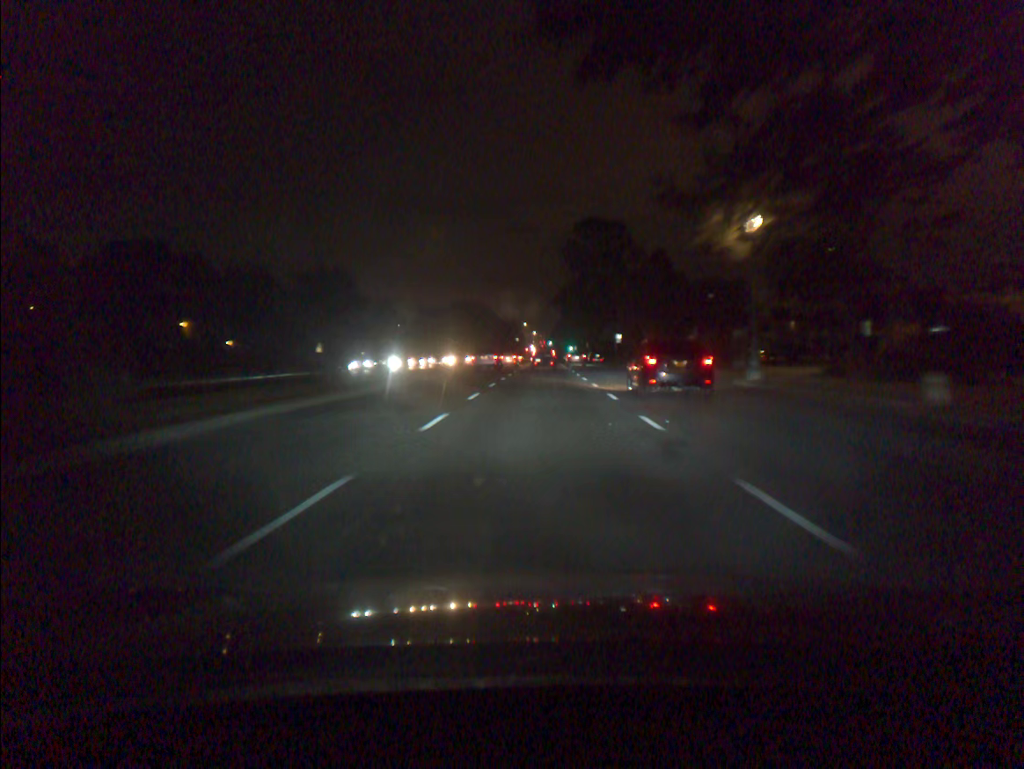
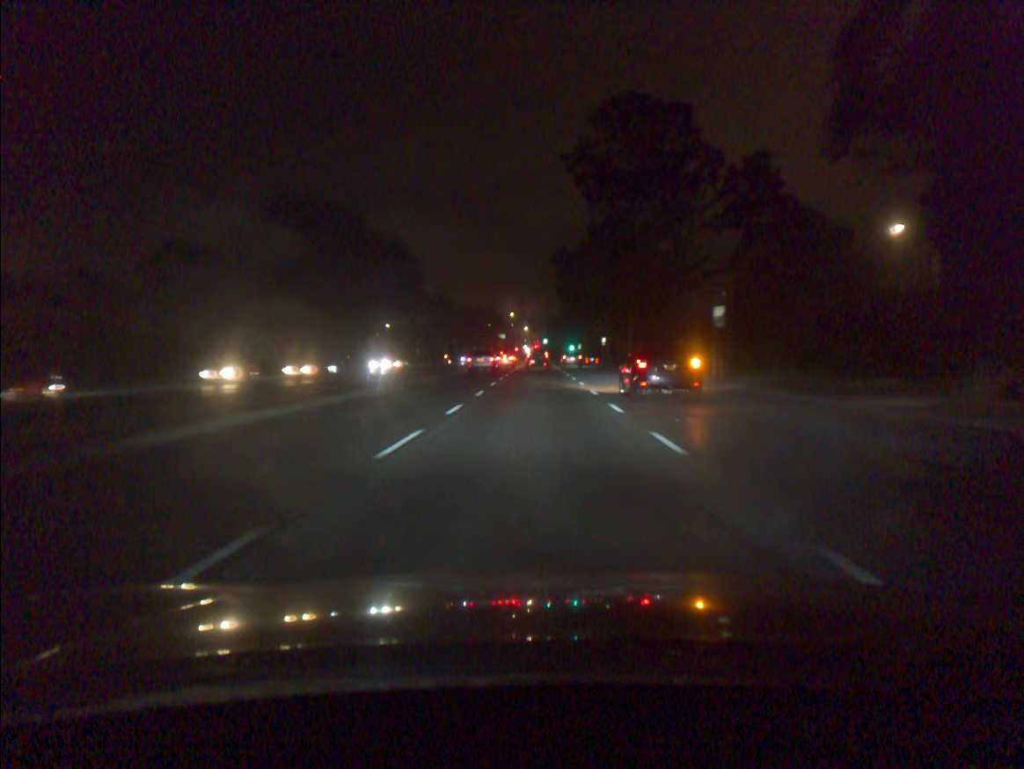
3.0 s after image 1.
(+0.4, +53.9) m; 0°
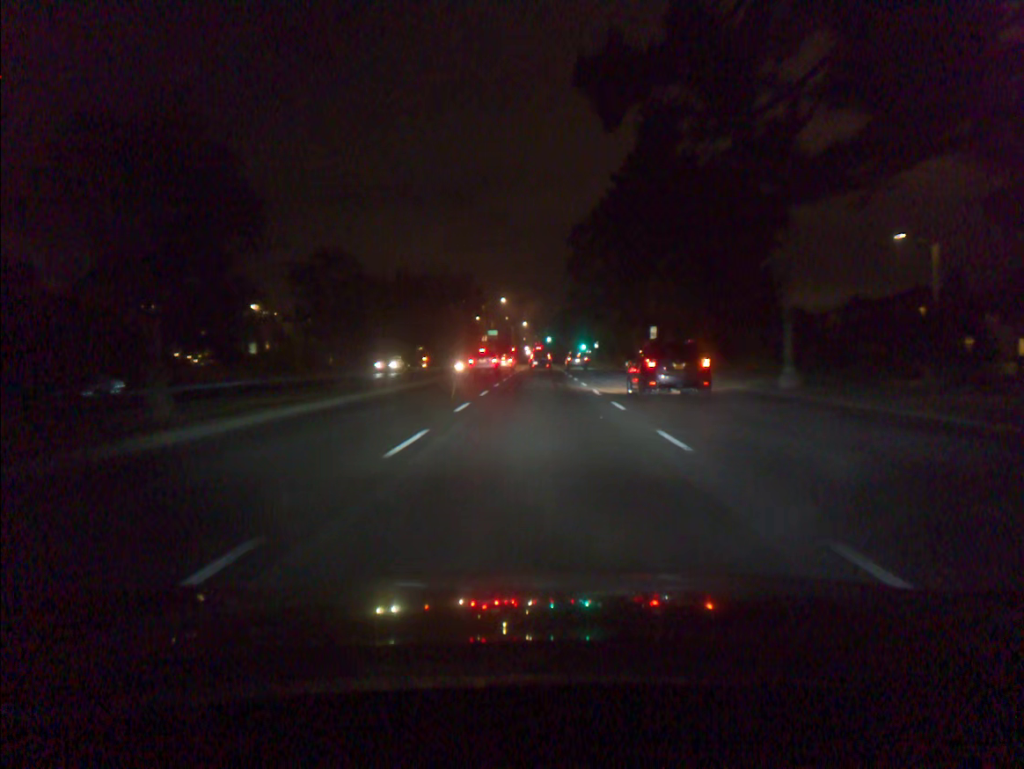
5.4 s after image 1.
(-0.1, +43.3) m; 0°
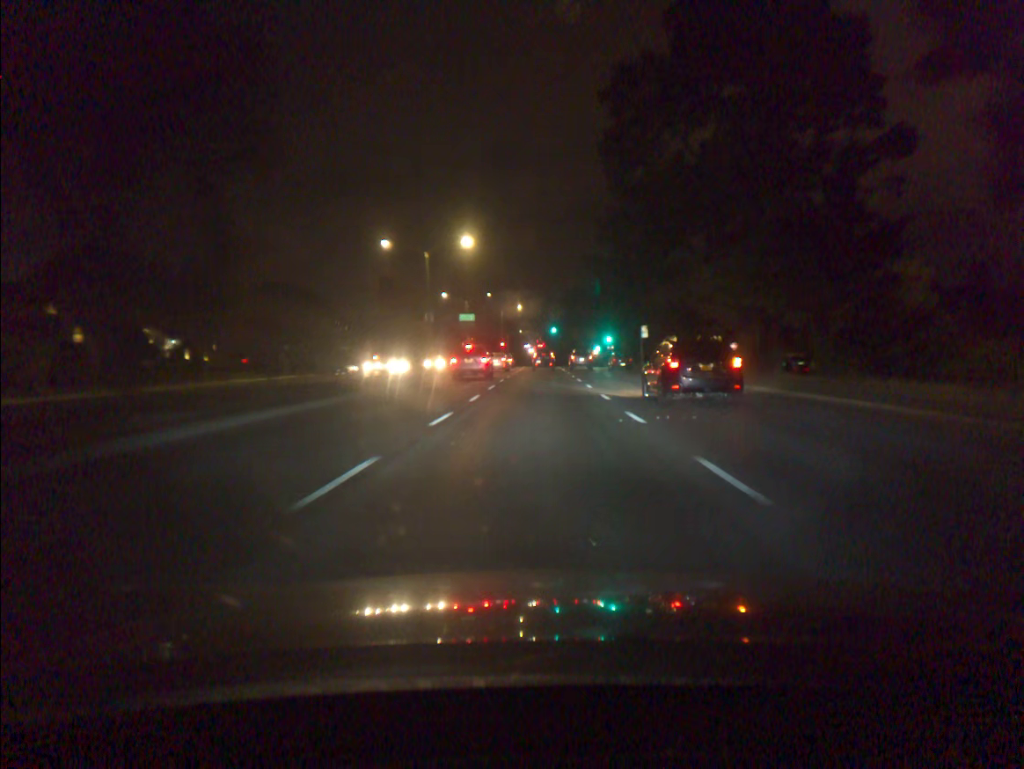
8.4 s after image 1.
(0.0, +54.2) m; 0°
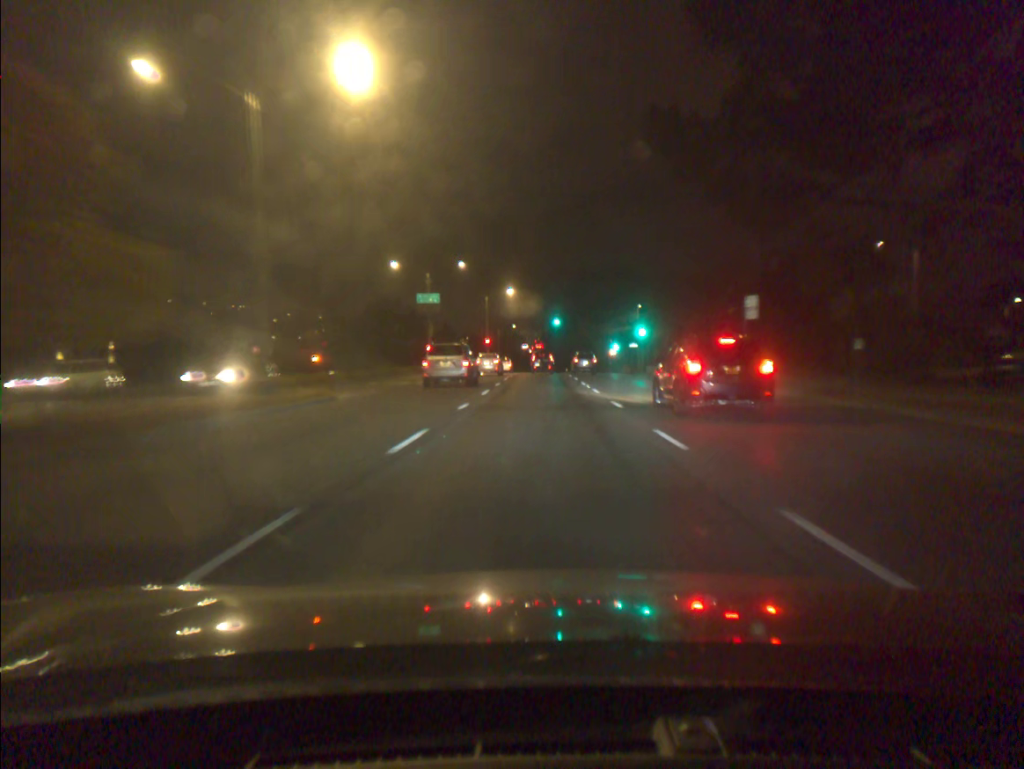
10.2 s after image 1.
(0.0, +32.6) m; 0°
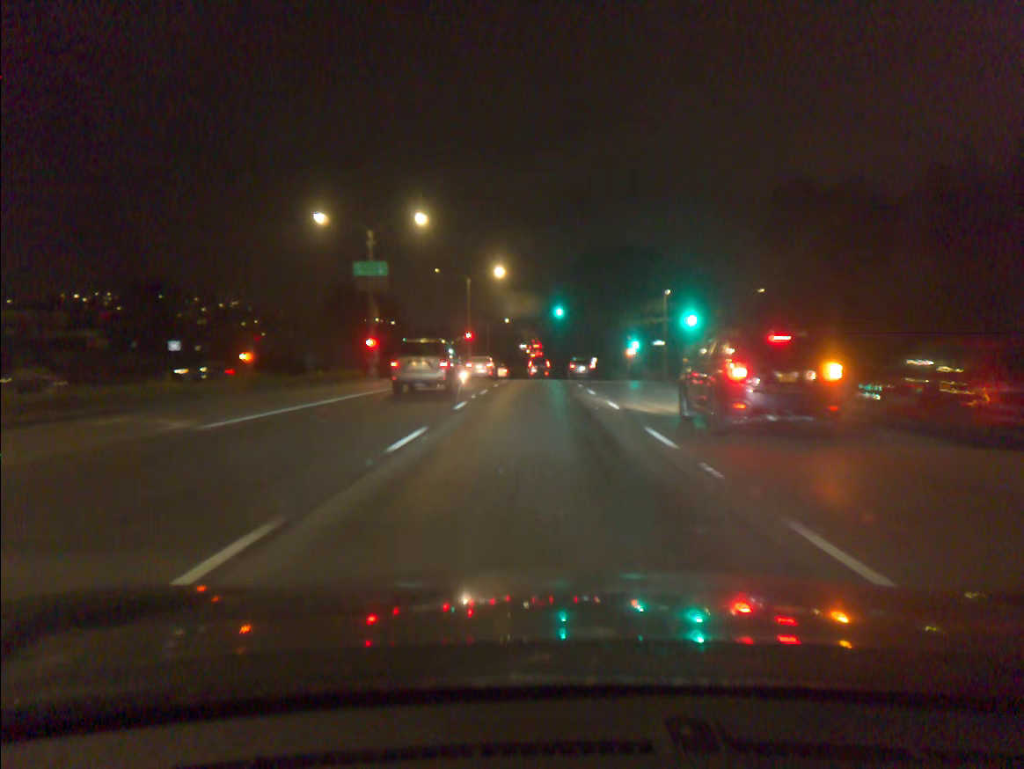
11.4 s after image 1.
(0.0, +21.8) m; 0°
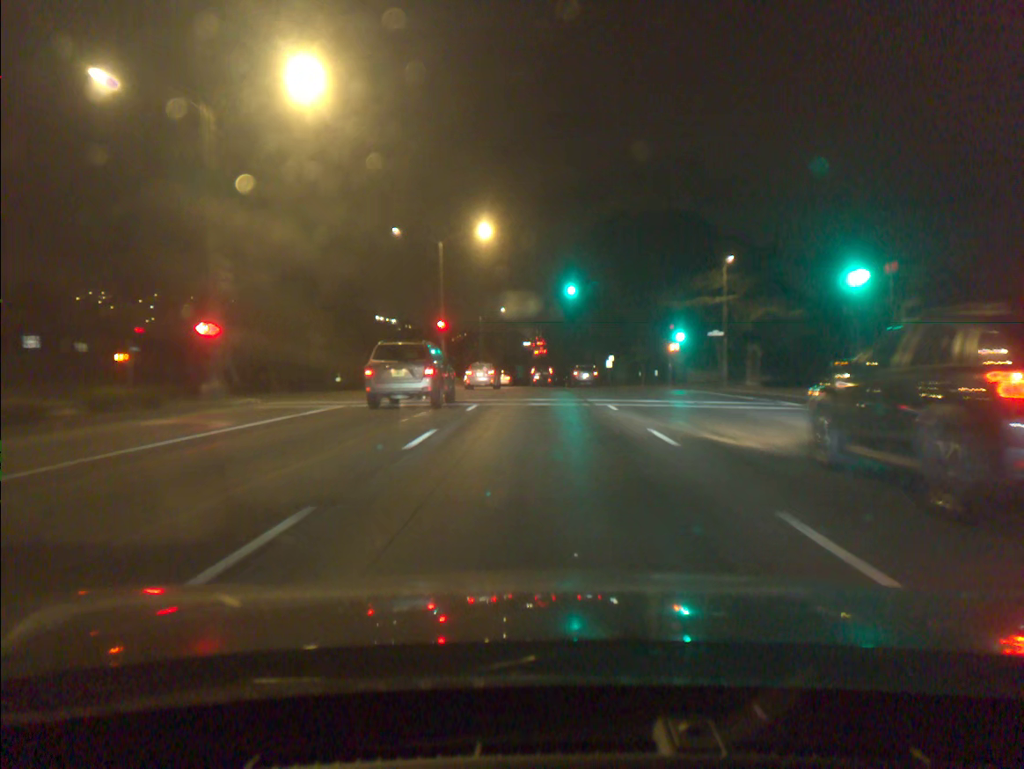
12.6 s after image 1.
(-0.1, +21.7) m; 0°
